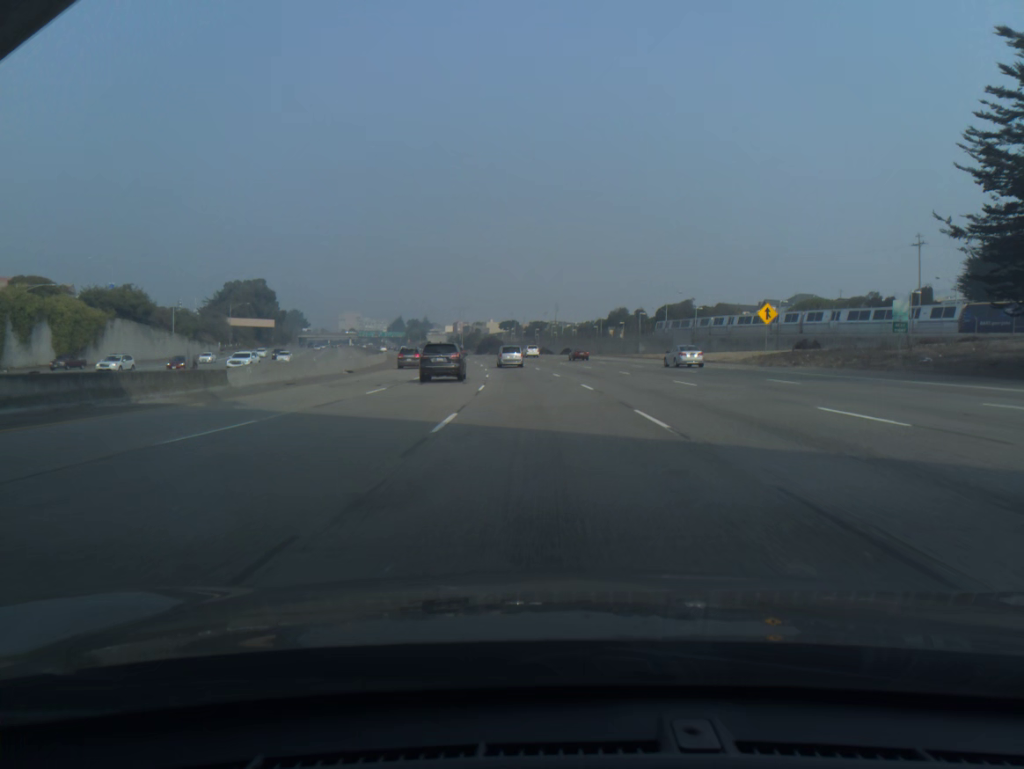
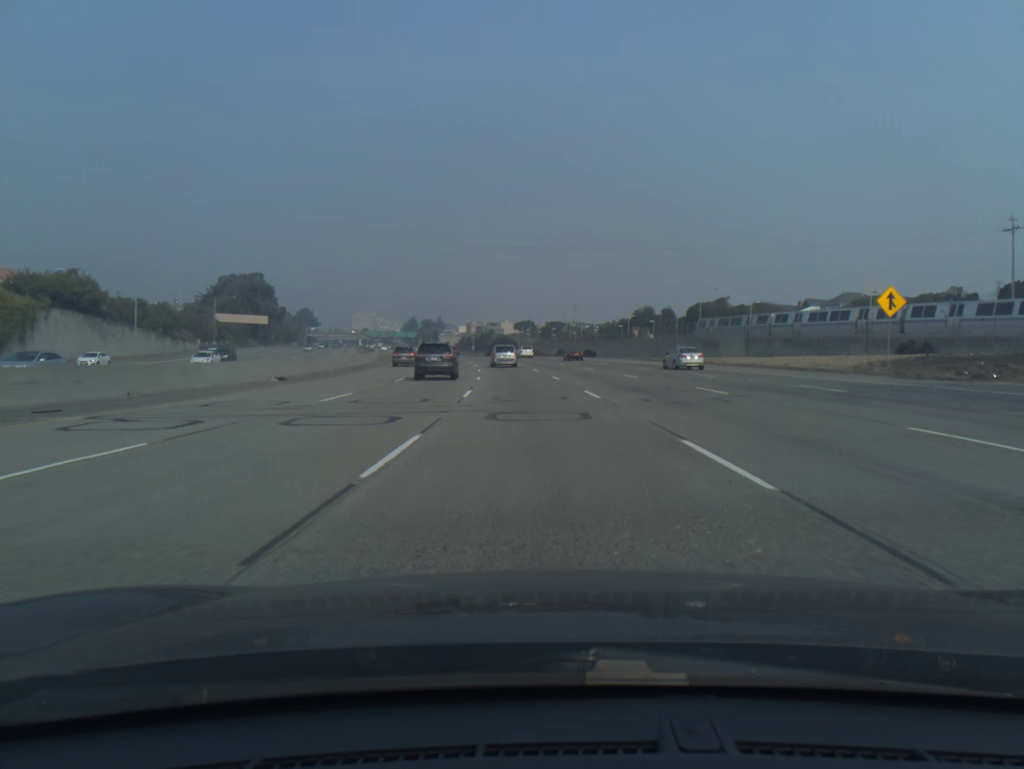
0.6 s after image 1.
(-0.2, +18.8) m; -1°
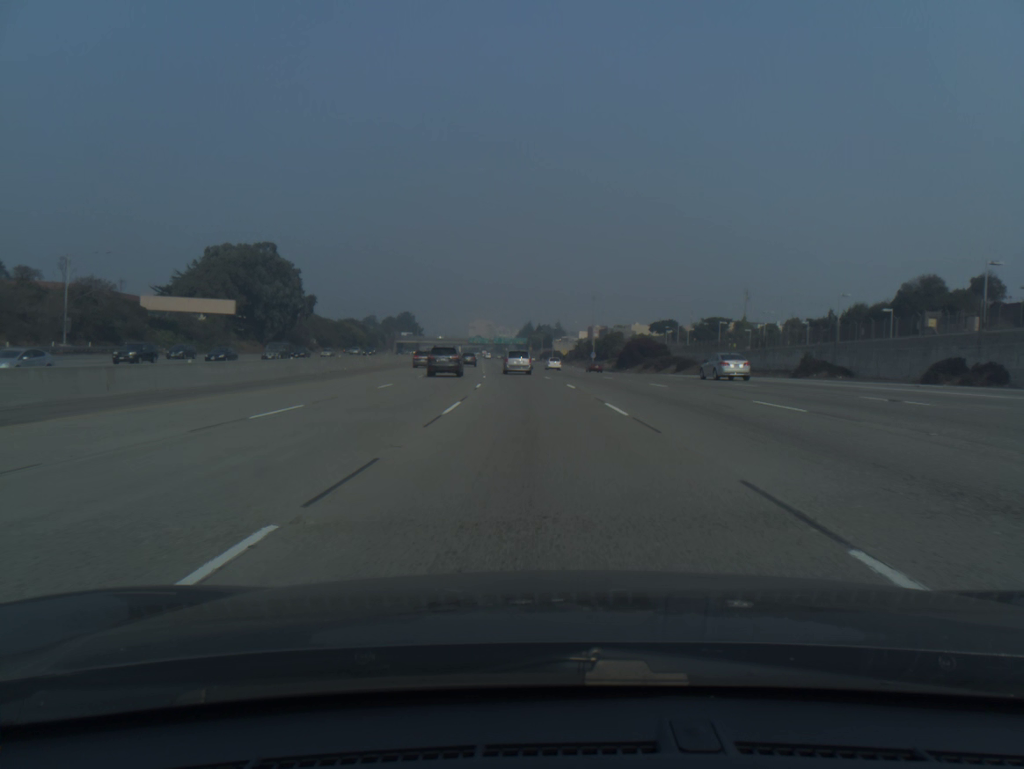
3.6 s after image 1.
(-6.9, +91.4) m; -9°
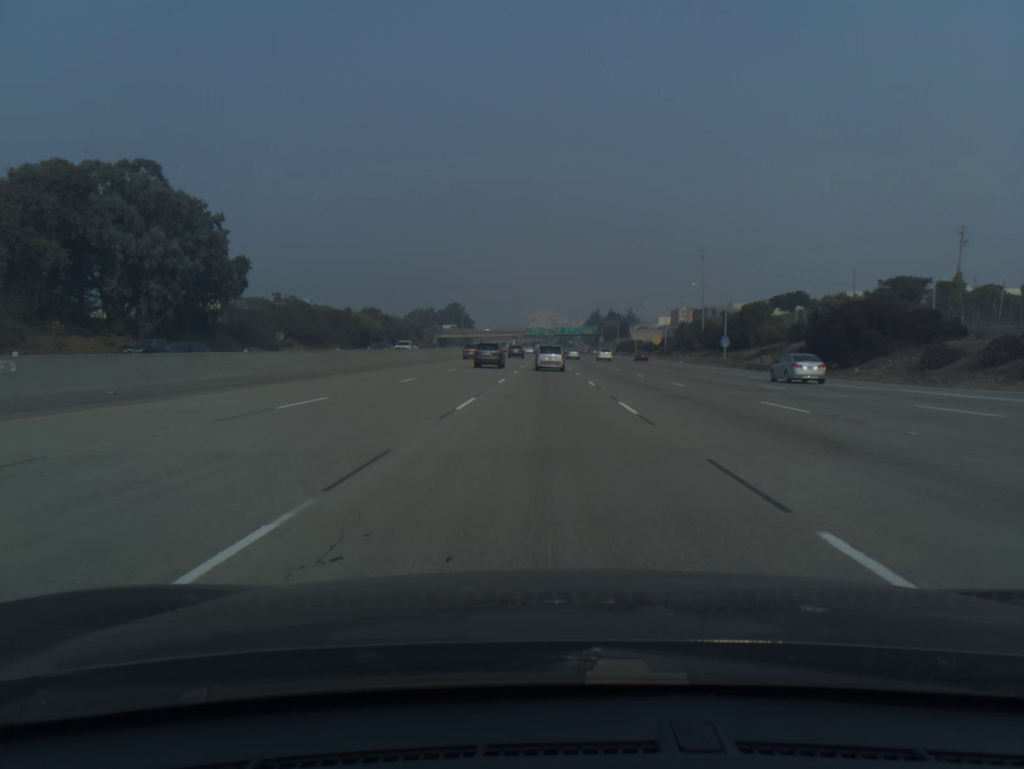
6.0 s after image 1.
(-3.3, +70.9) m; -5°
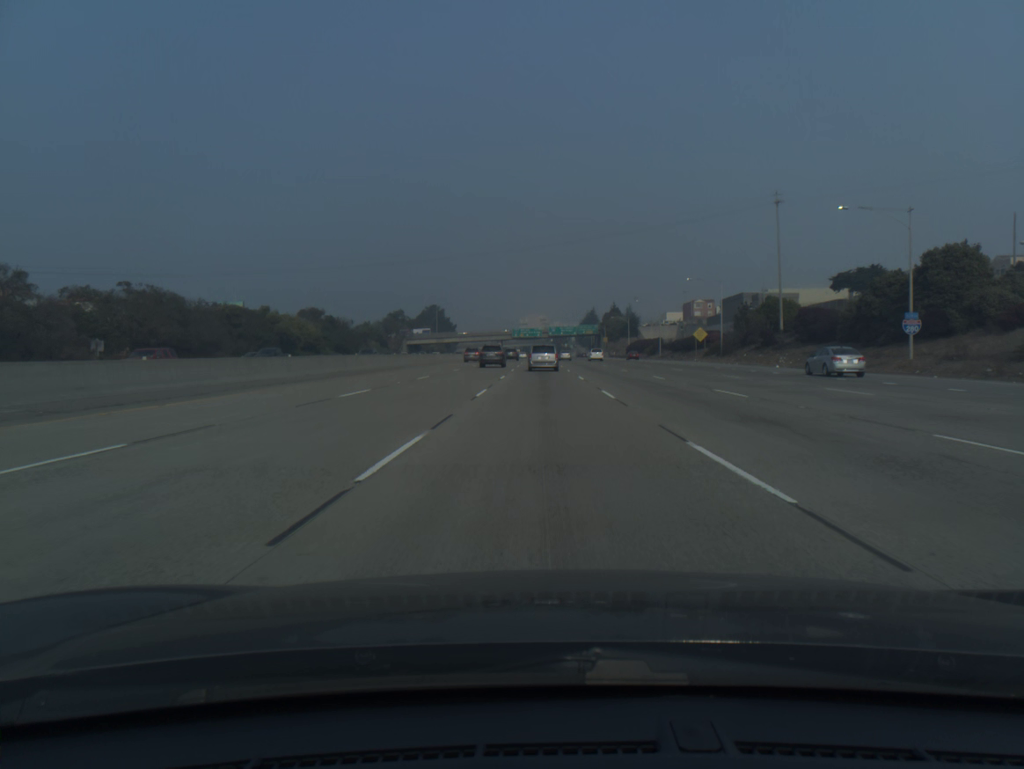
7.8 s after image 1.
(+0.1, +51.8) m; 0°
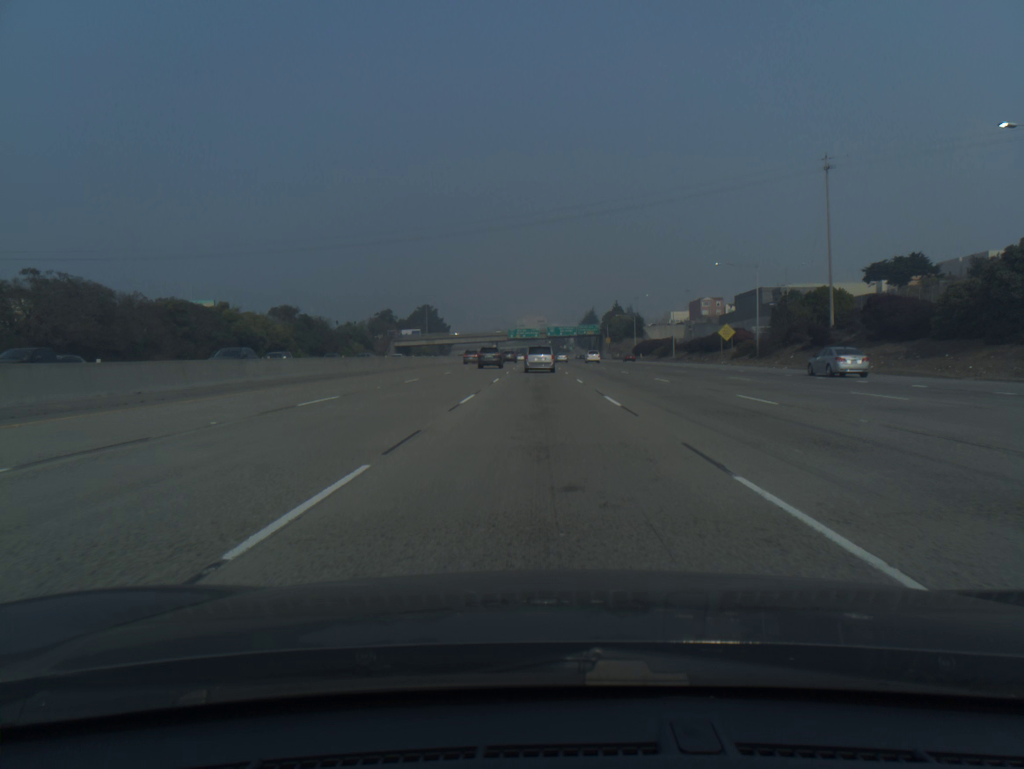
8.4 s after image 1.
(0.0, +17.0) m; 0°
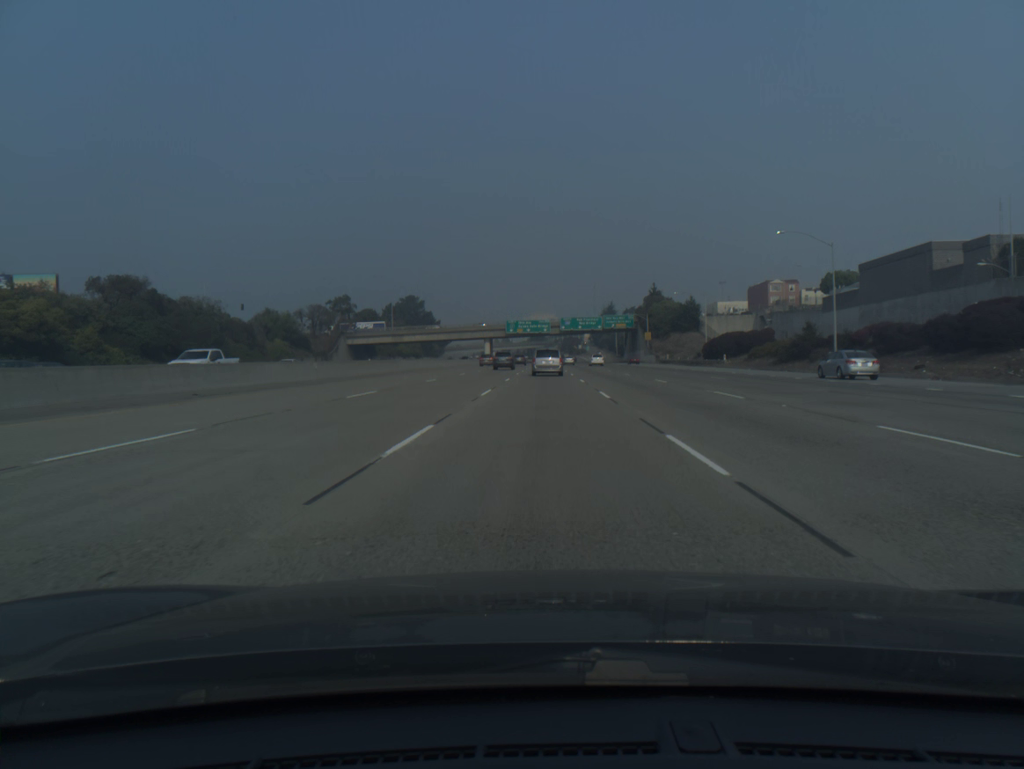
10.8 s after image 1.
(-0.4, +67.0) m; -1°
